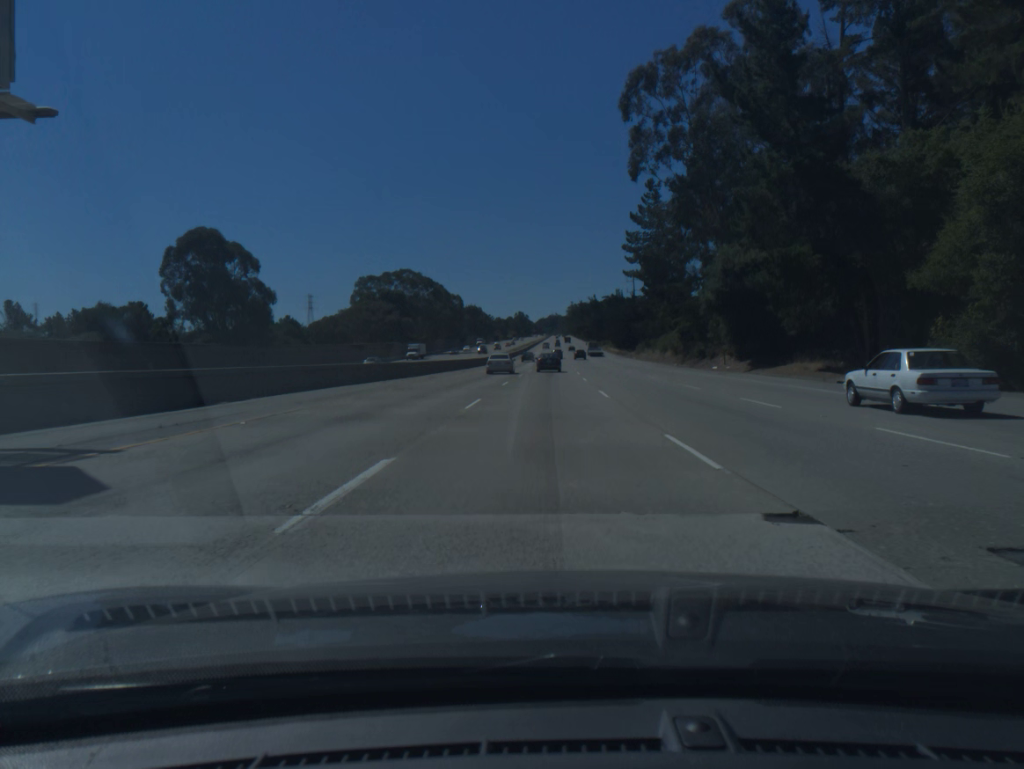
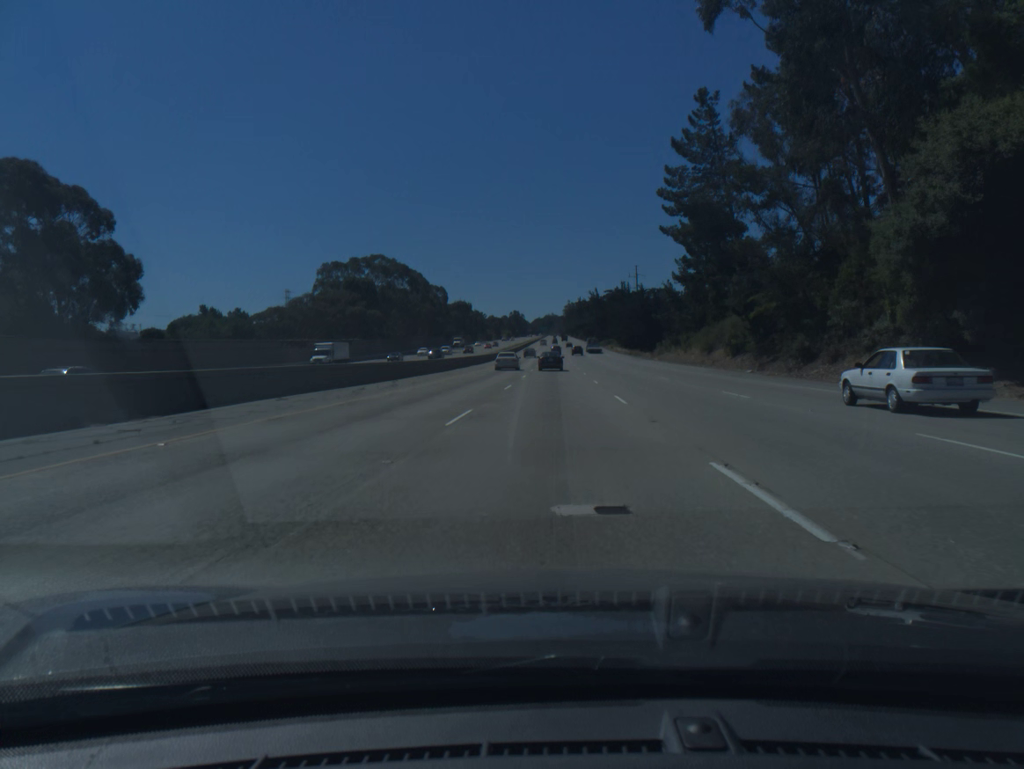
(+0.1, +32.4) m; 0°
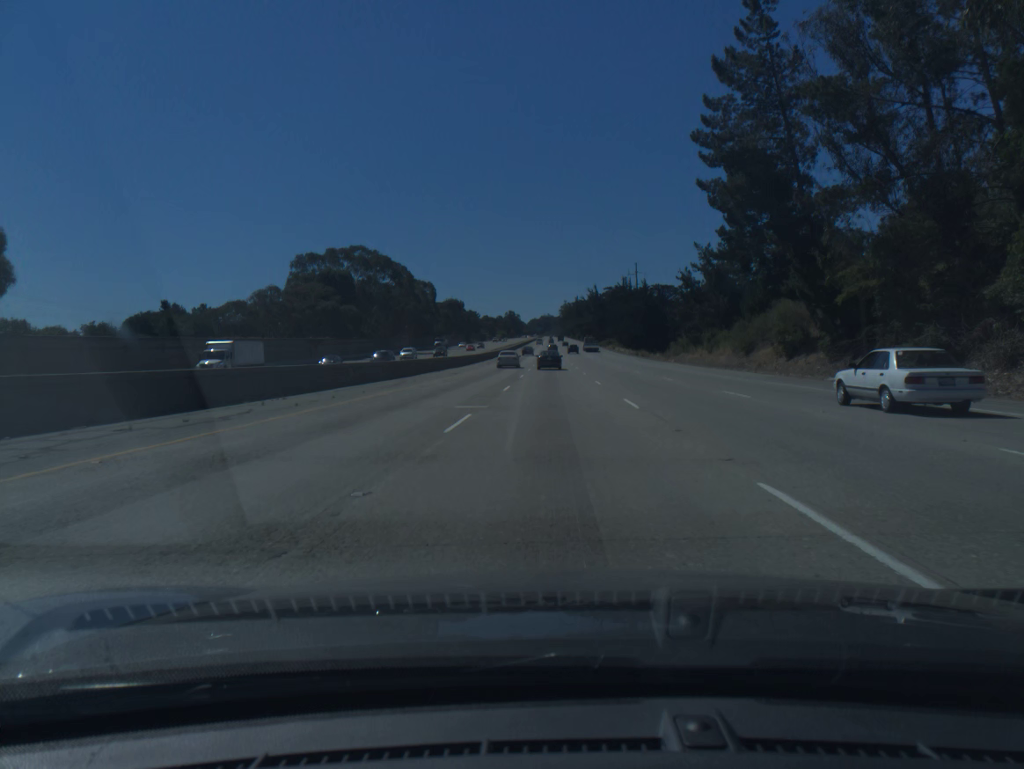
(0.0, +16.2) m; 0°
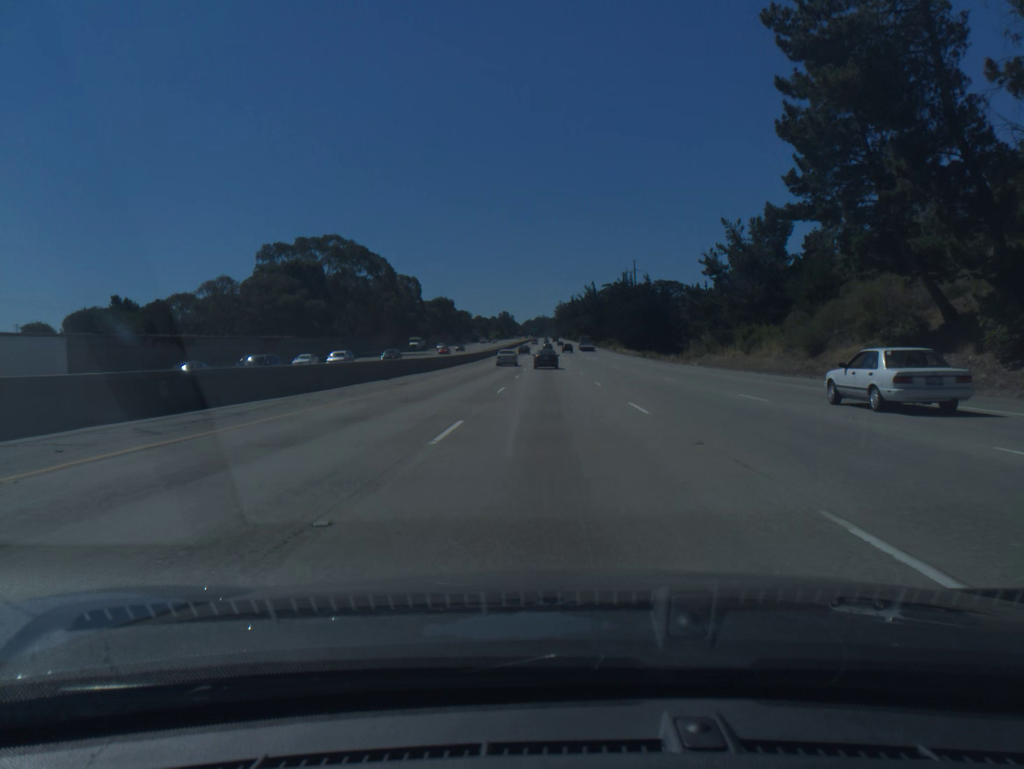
(+0.1, +16.2) m; 0°
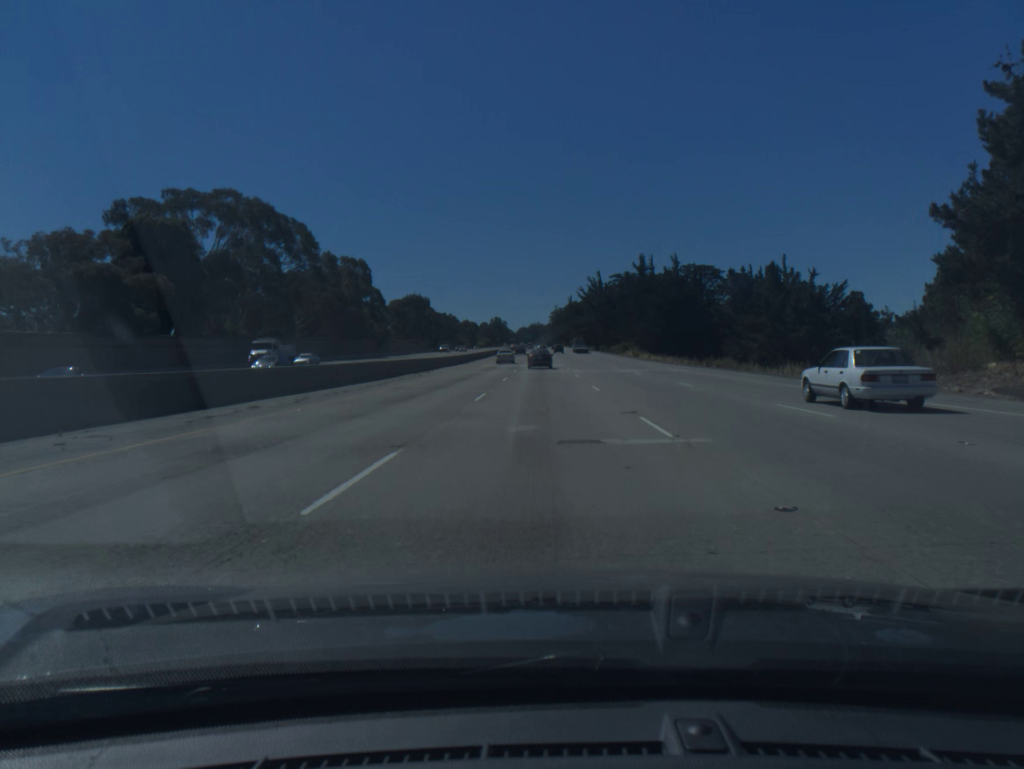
(+0.3, +48.5) m; 0°
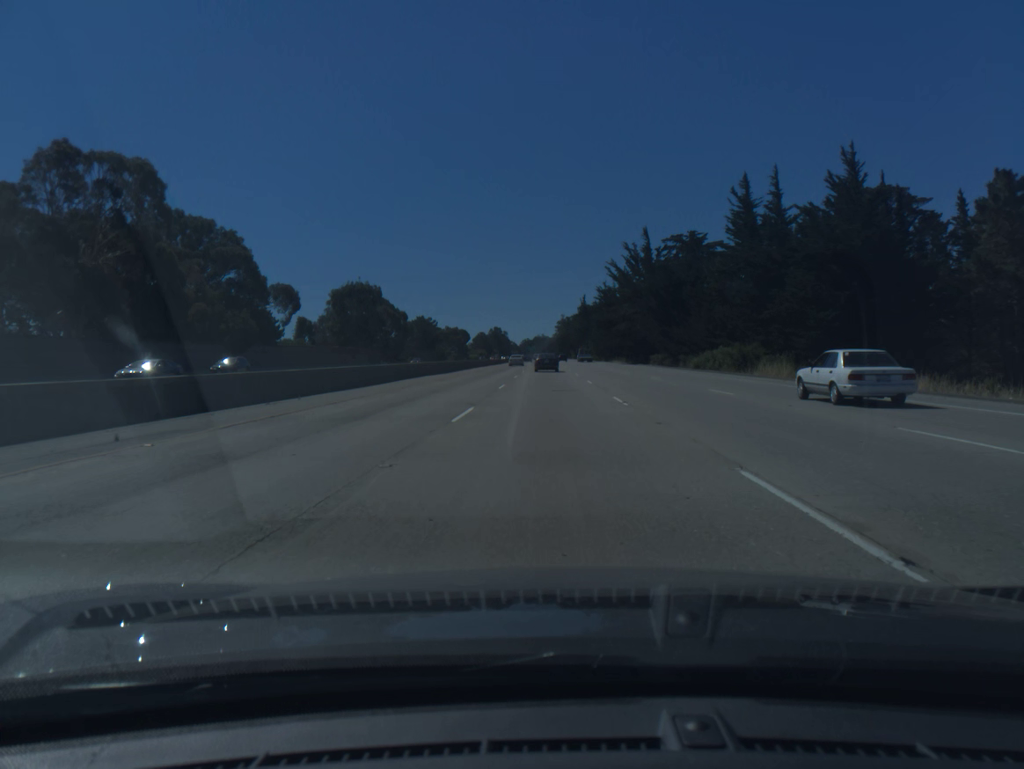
(-0.4, +79.9) m; 0°
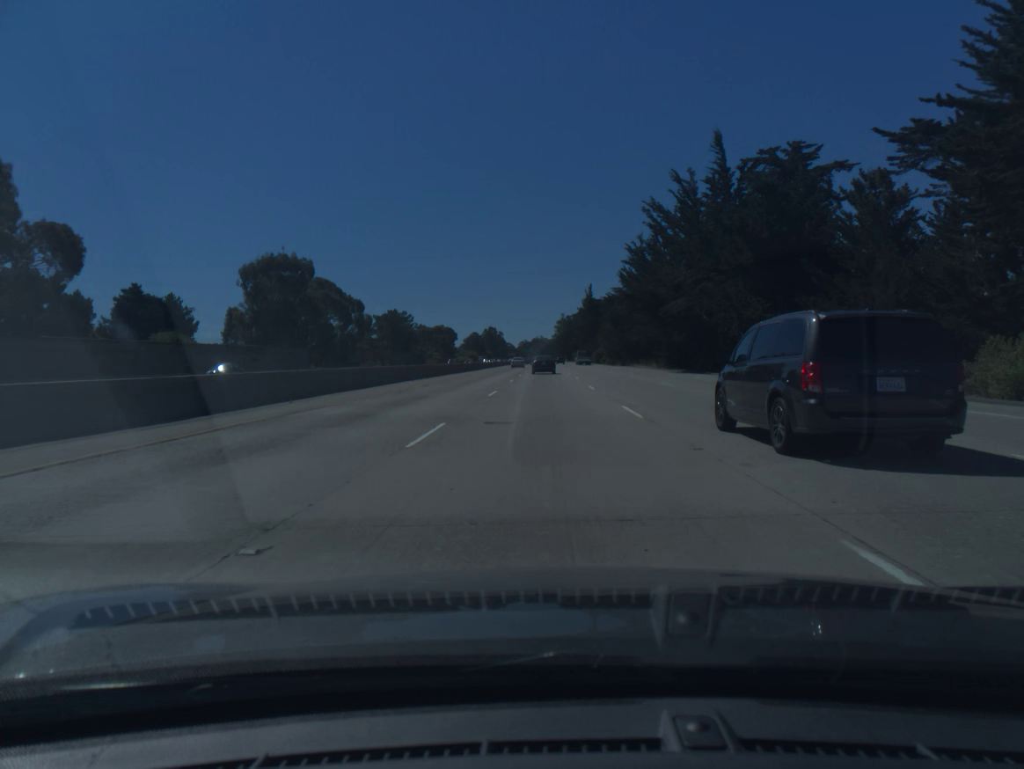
(+0.2, +47.4) m; 0°
